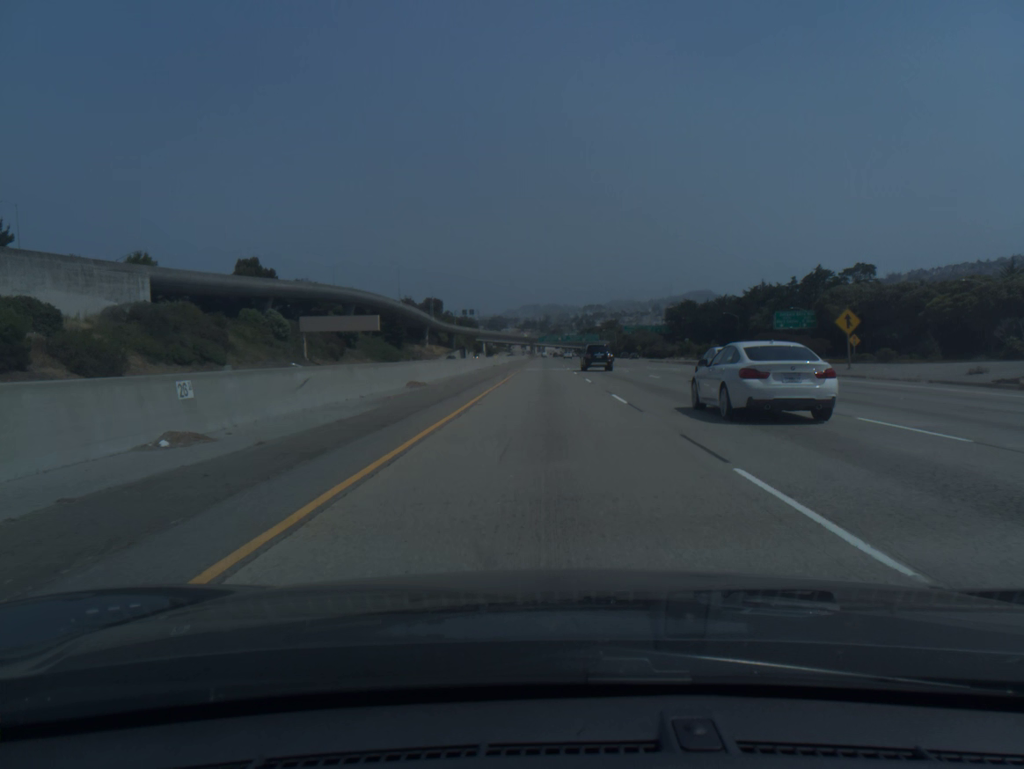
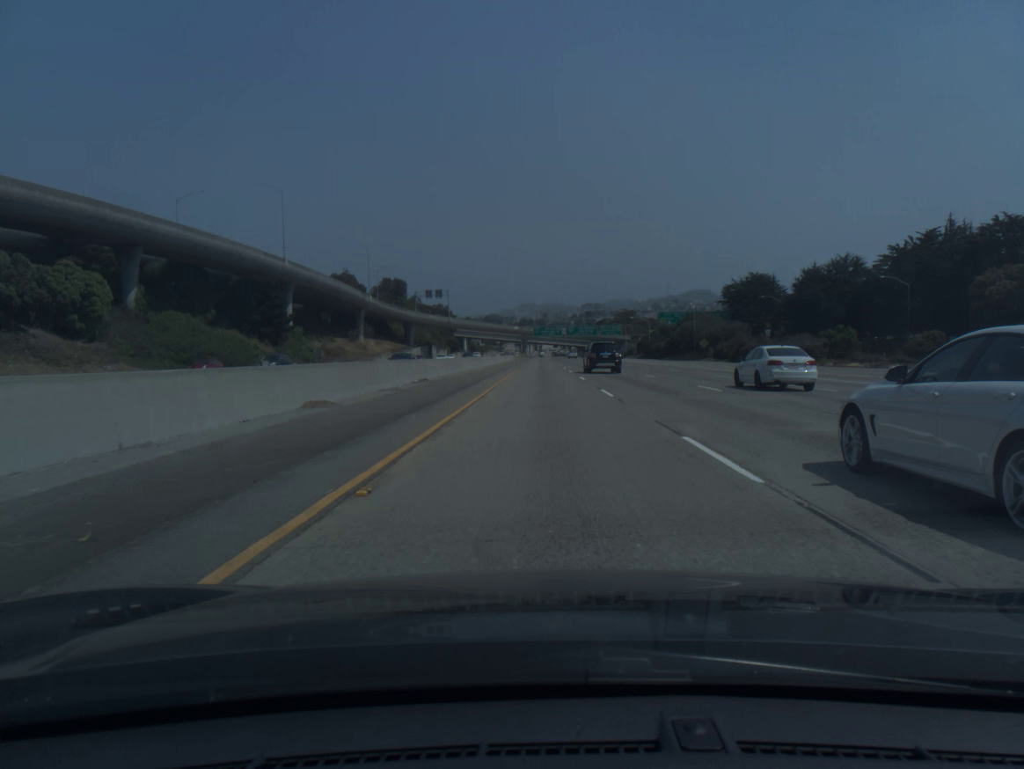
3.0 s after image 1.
(0.0, +99.5) m; 0°
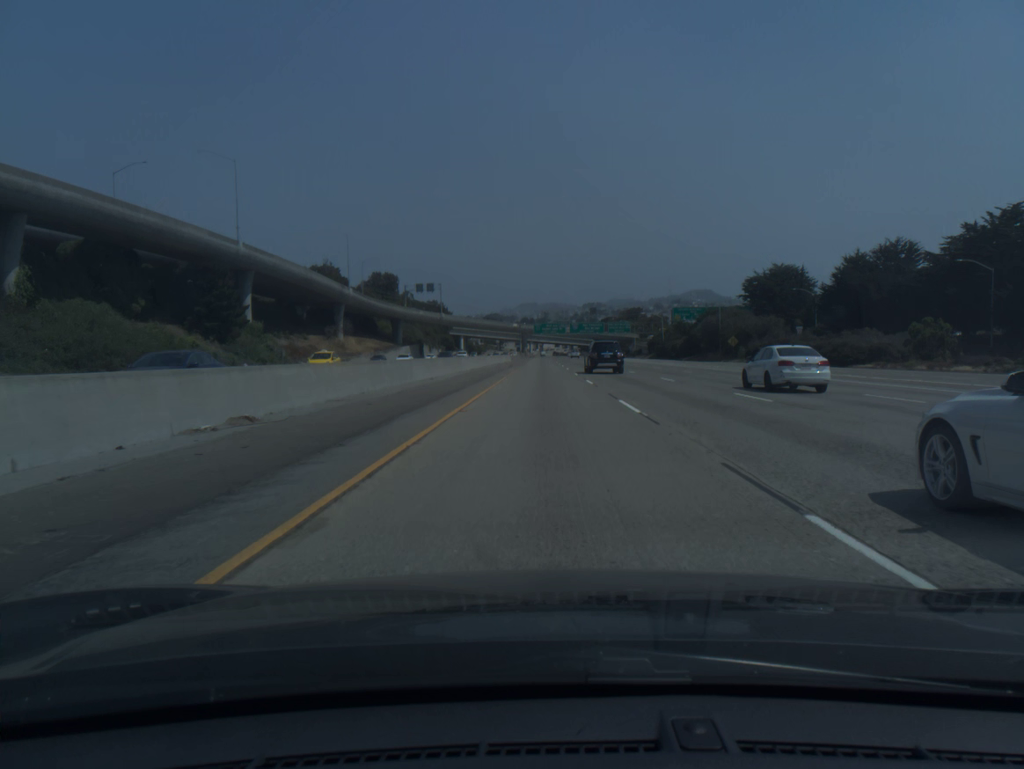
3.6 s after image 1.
(0.0, +19.9) m; 0°
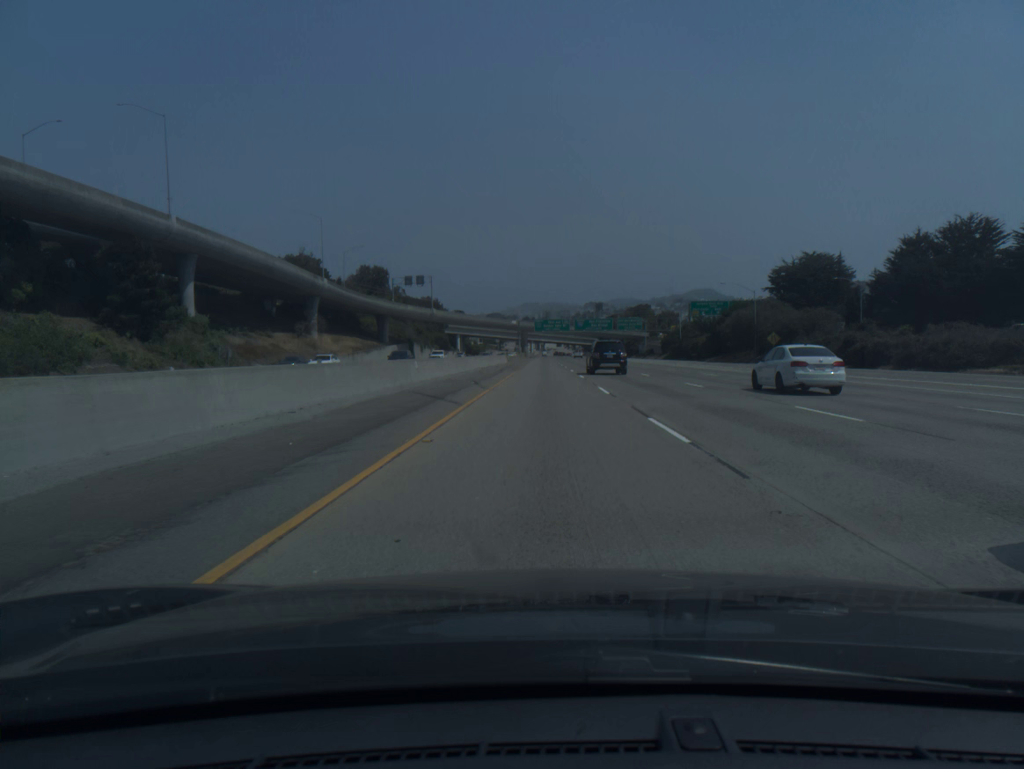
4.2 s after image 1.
(0.0, +19.9) m; 0°
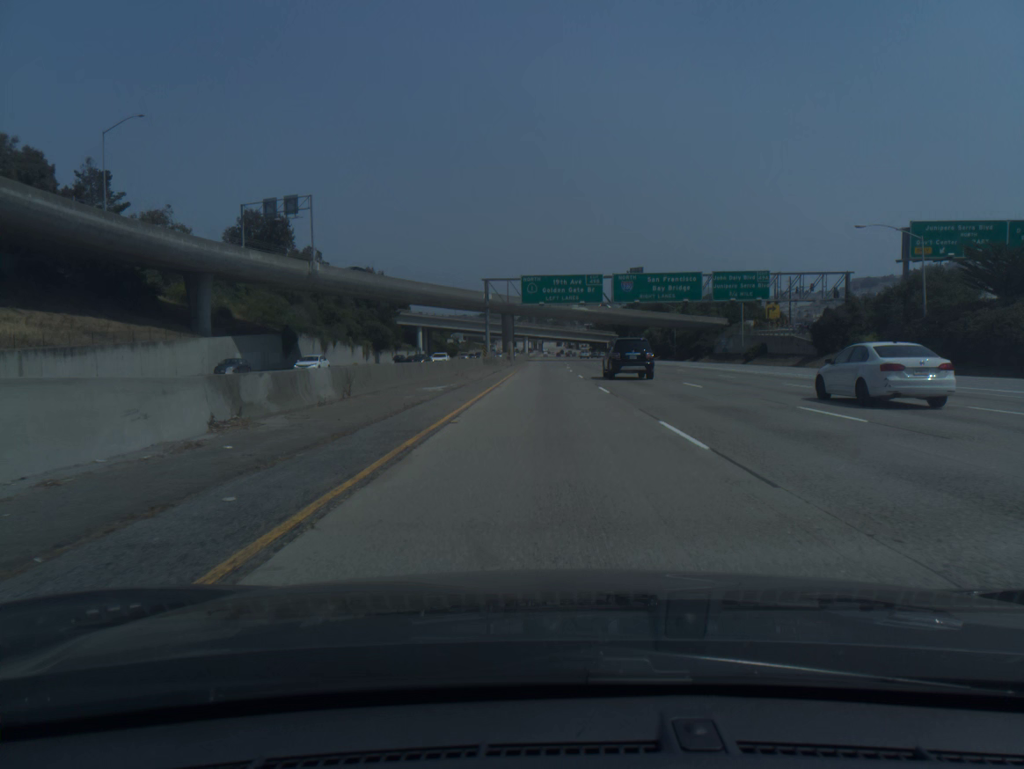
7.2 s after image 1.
(-0.1, +99.4) m; 0°
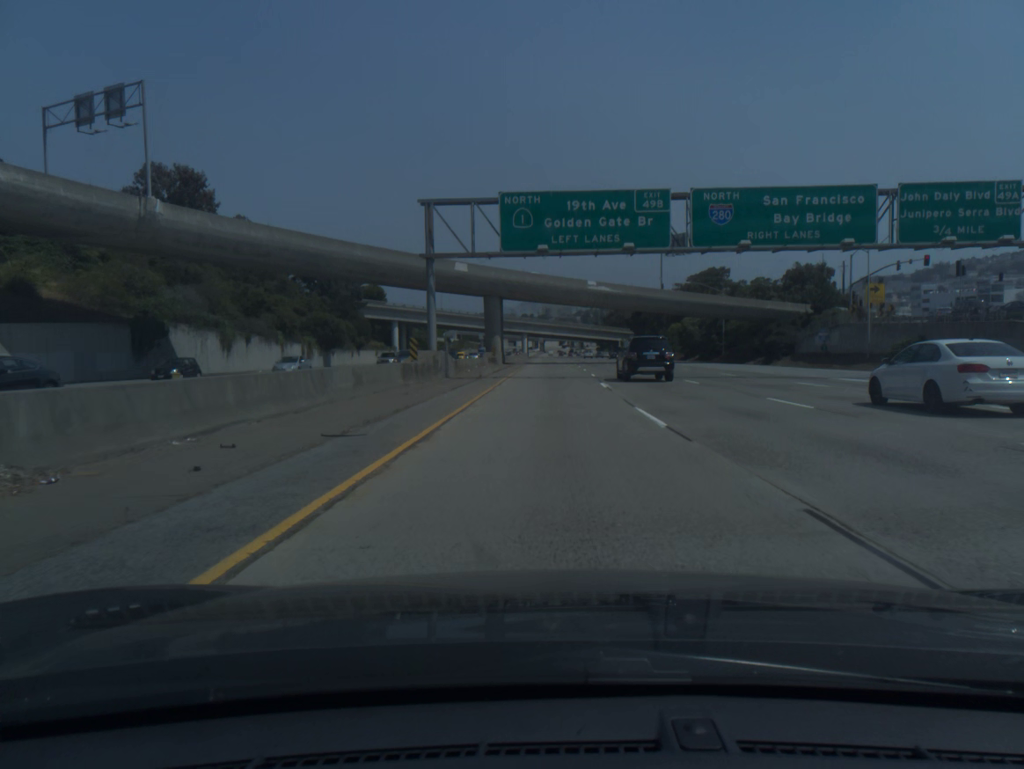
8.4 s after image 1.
(0.0, +39.8) m; 0°
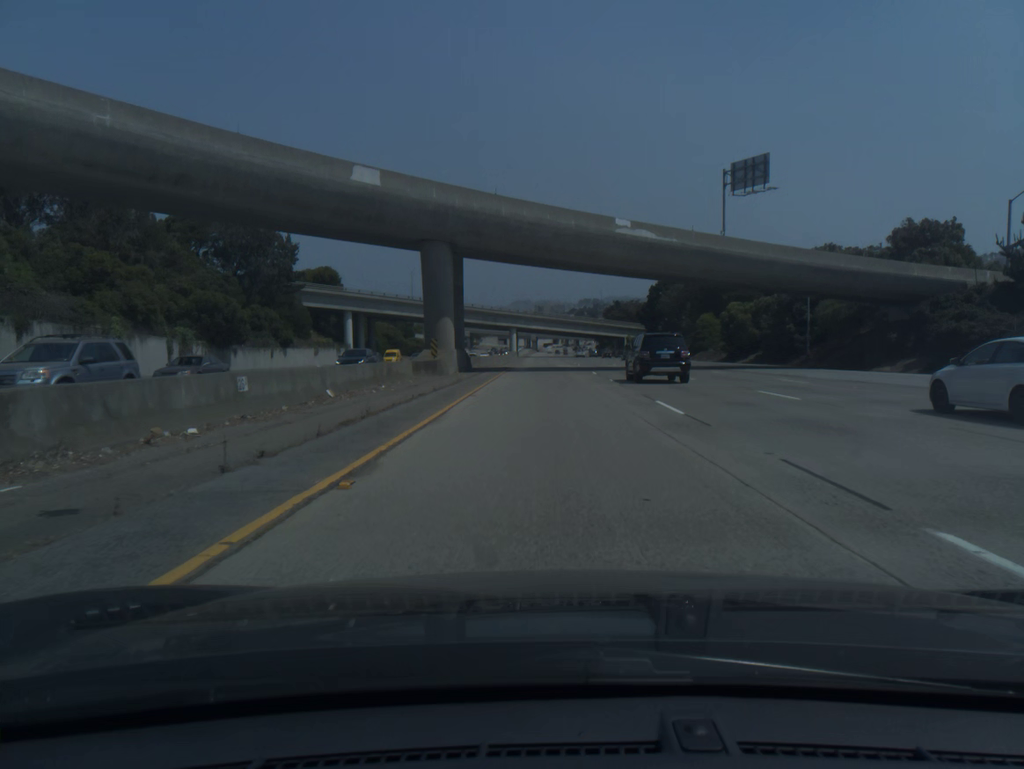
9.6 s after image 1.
(+0.1, +39.7) m; +1°
